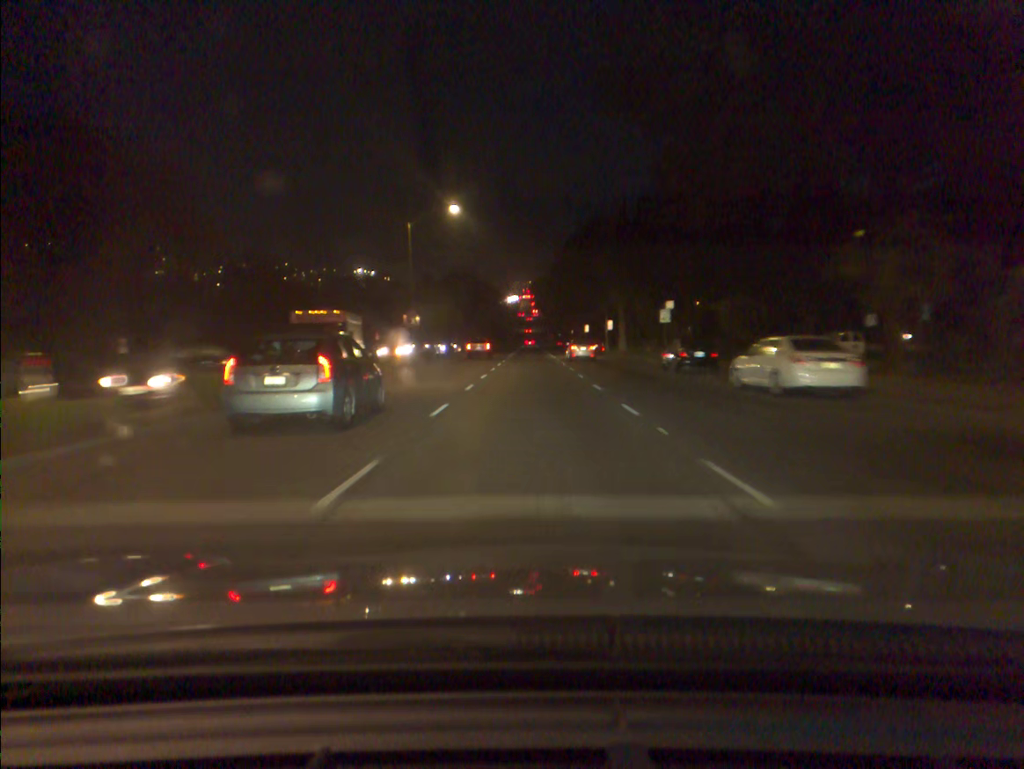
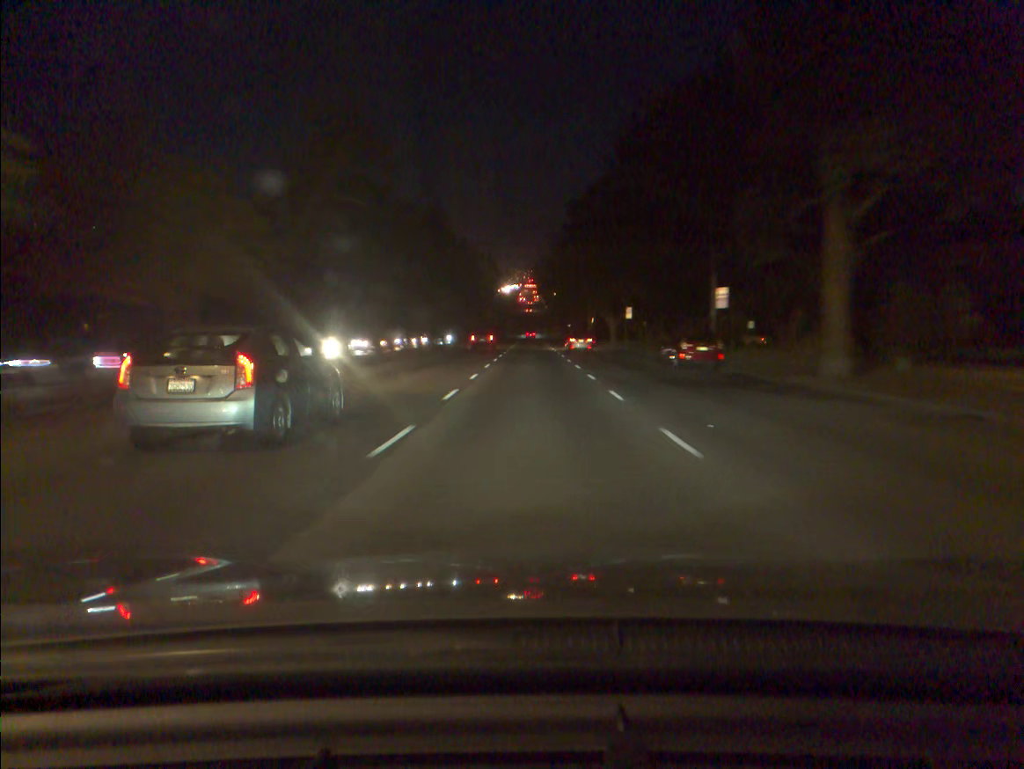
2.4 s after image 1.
(0.0, +49.0) m; 0°
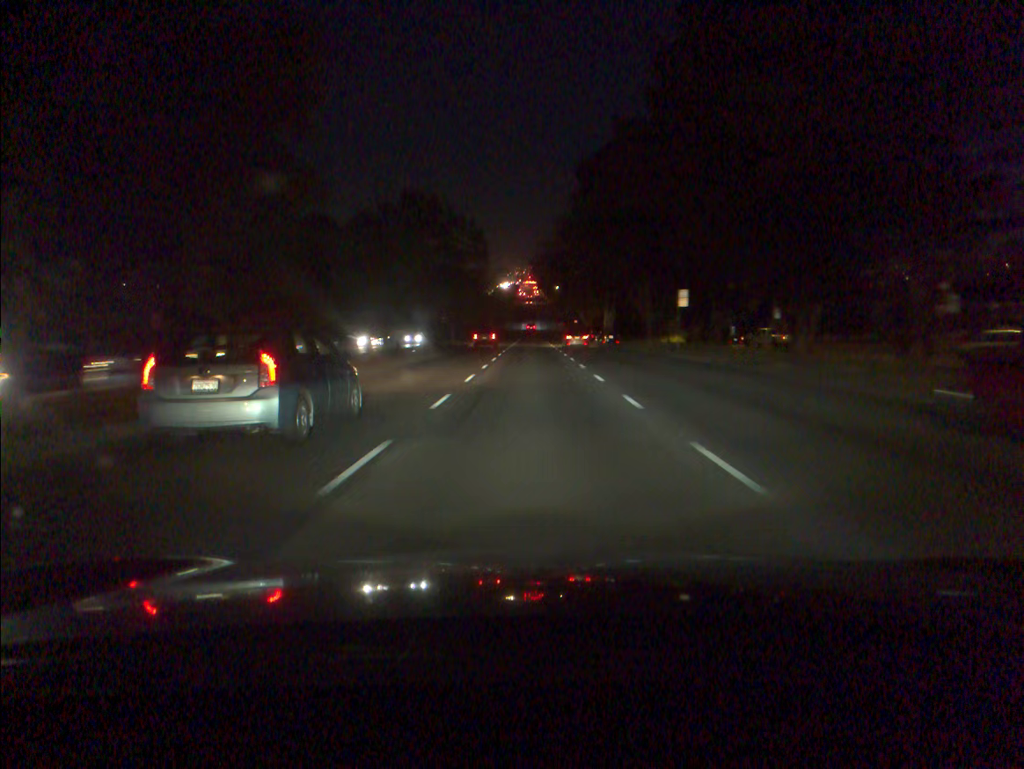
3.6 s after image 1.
(+0.1, +24.2) m; 0°
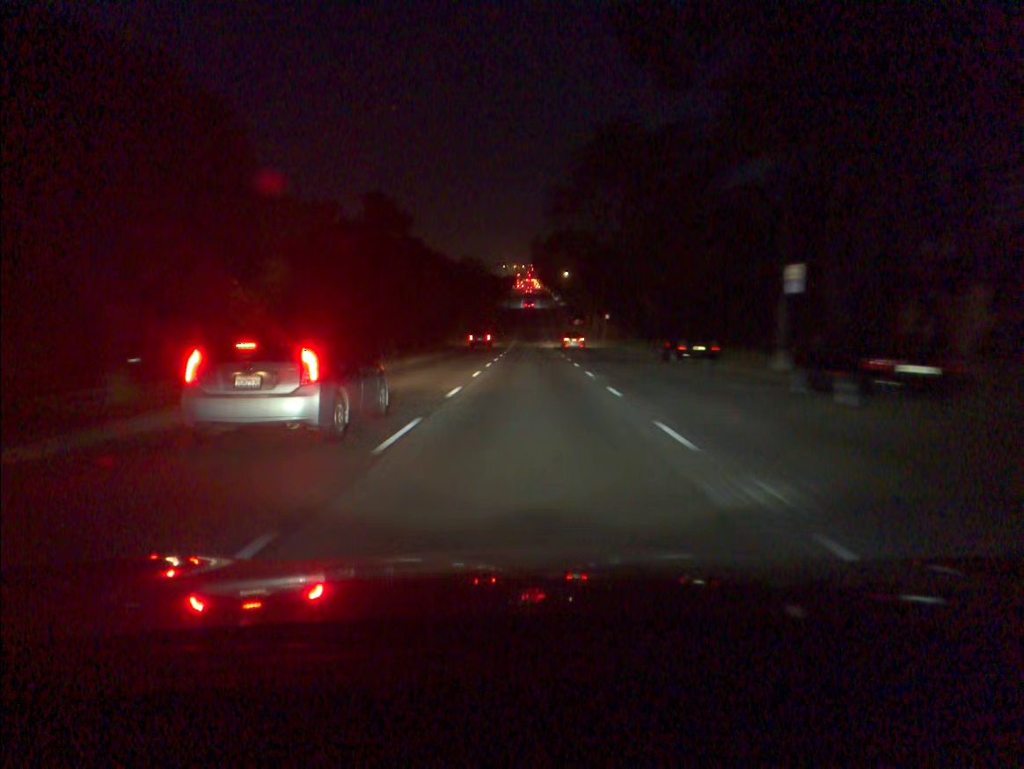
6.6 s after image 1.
(+0.1, +62.6) m; 0°
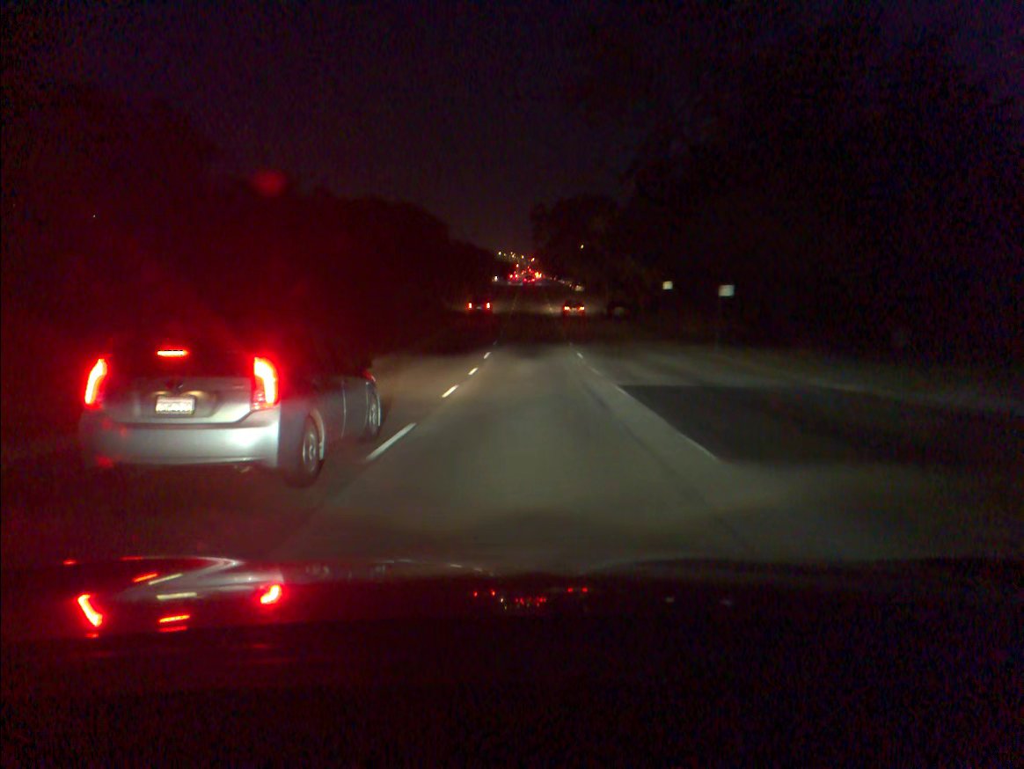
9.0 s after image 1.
(-0.1, +52.0) m; 0°
